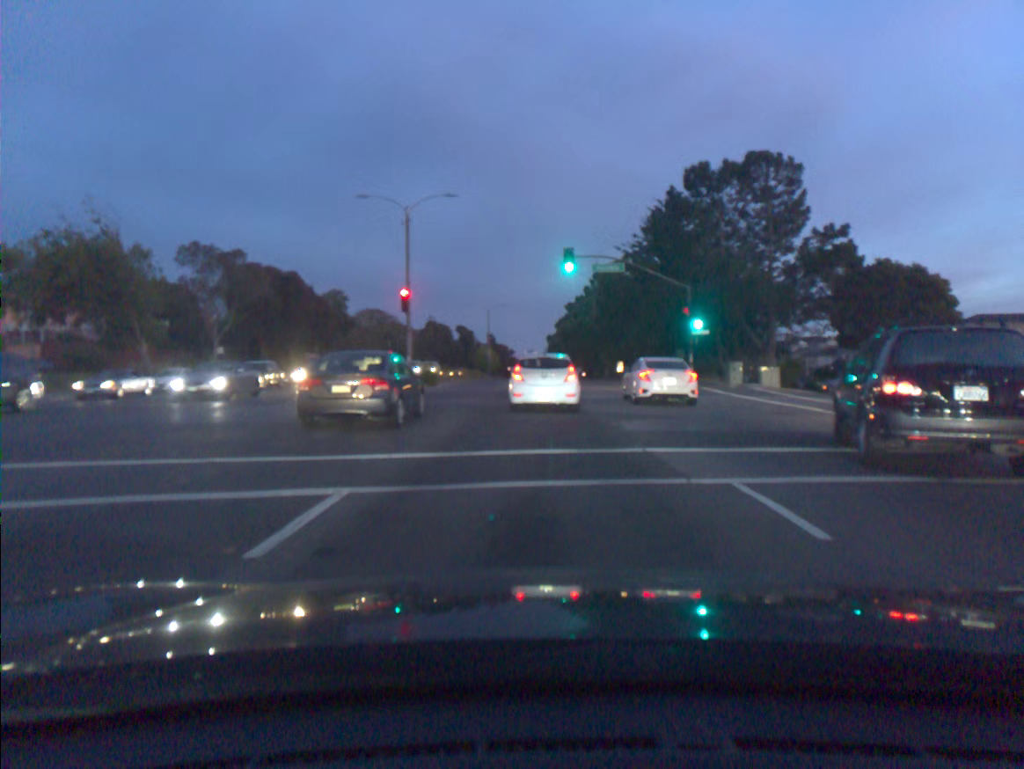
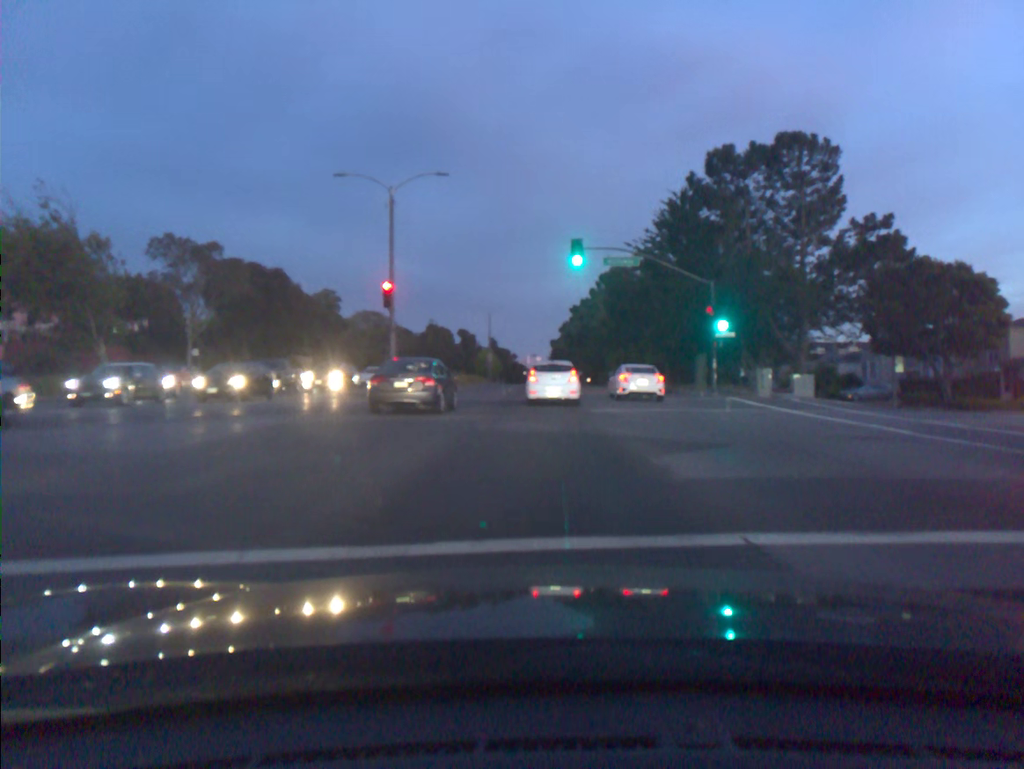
(0.0, +5.0) m; 0°
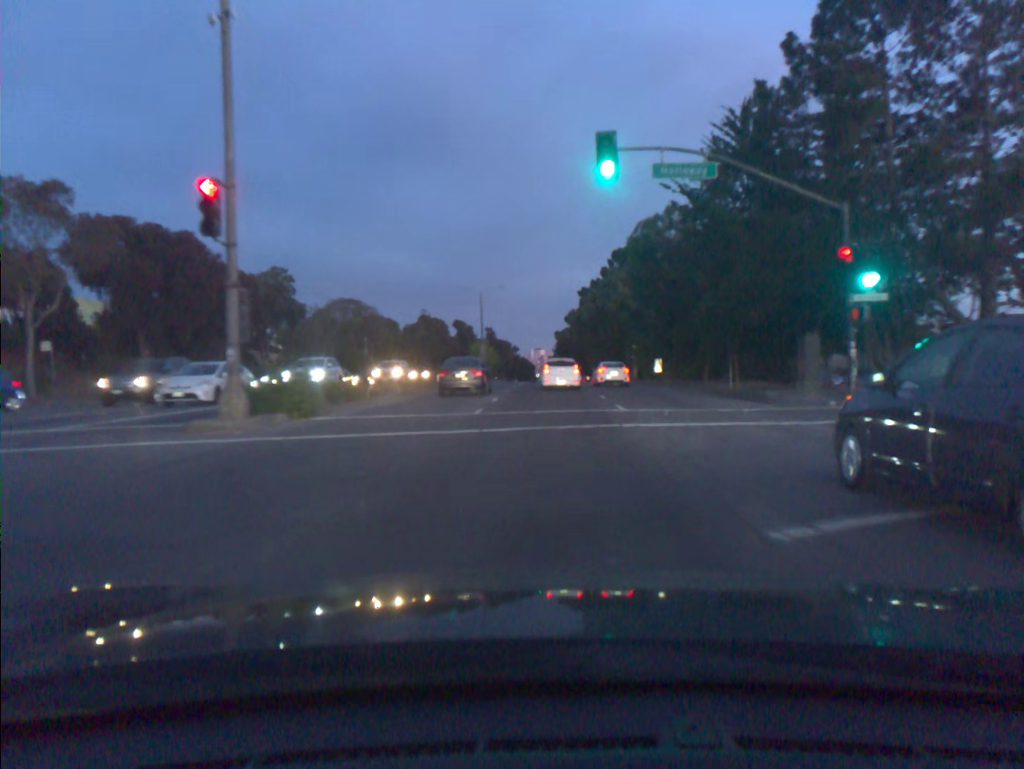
(-0.1, +16.4) m; -1°
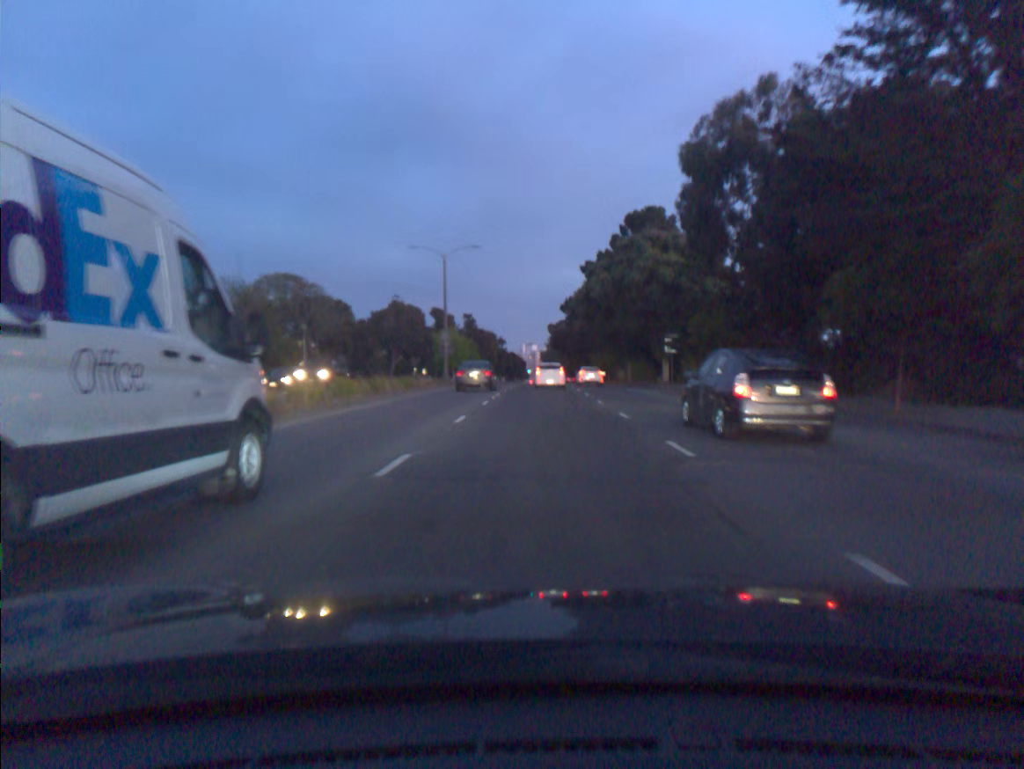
(+0.1, +23.0) m; +1°
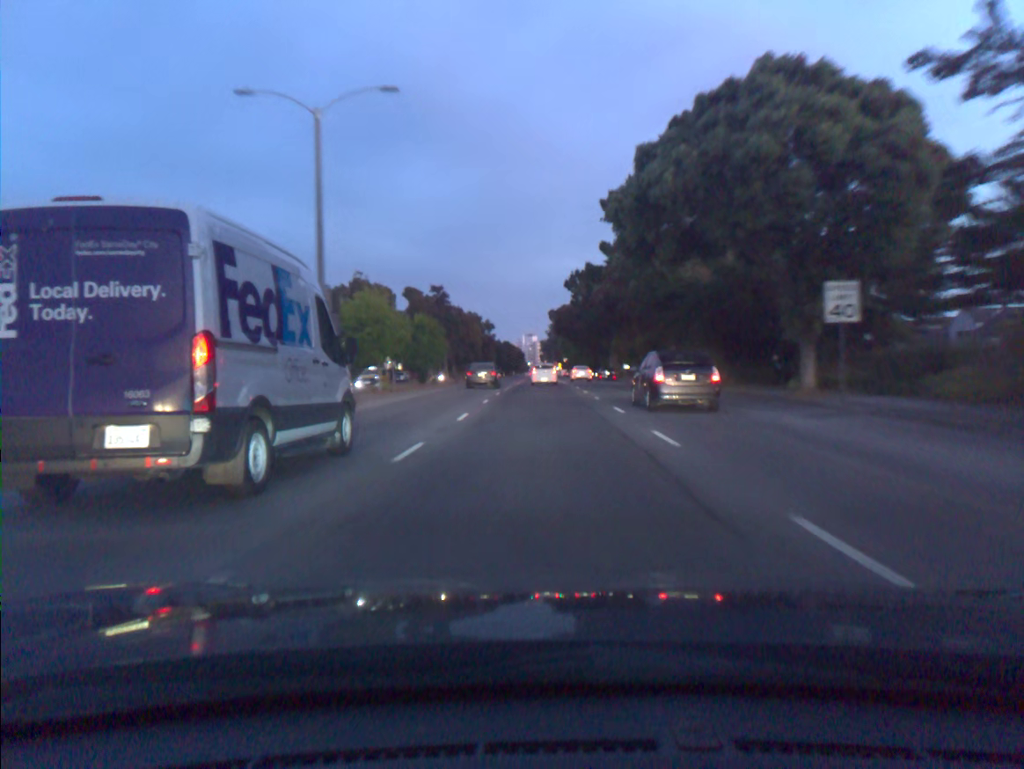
(0.0, +28.1) m; 0°
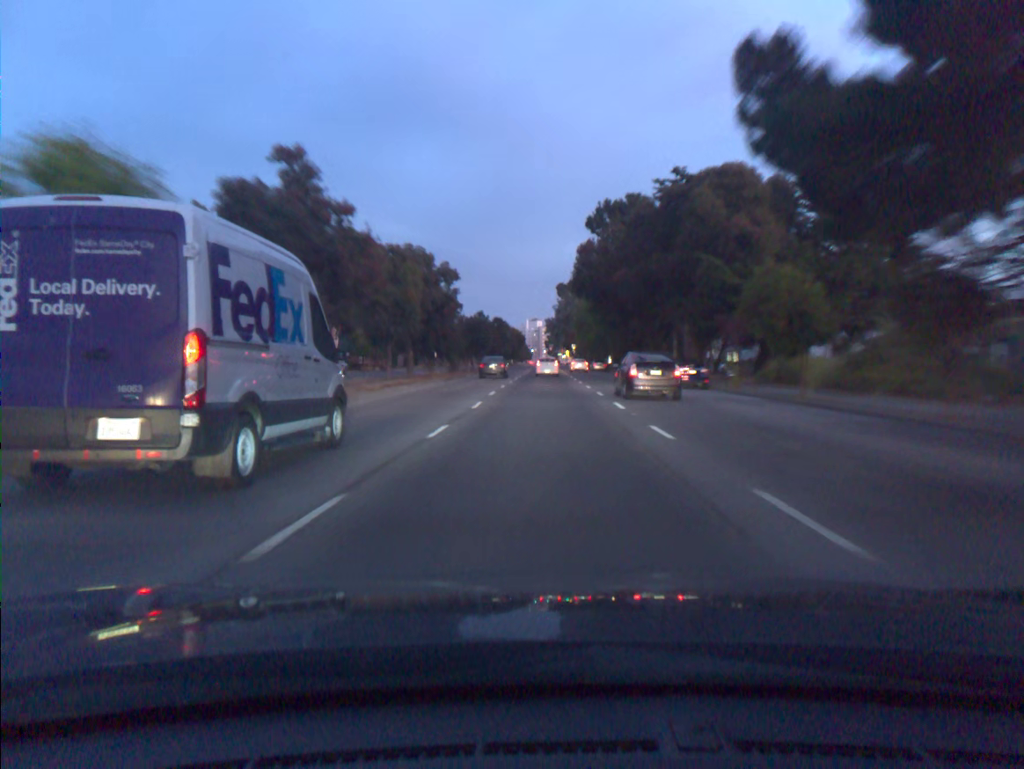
(-0.1, +41.7) m; 0°
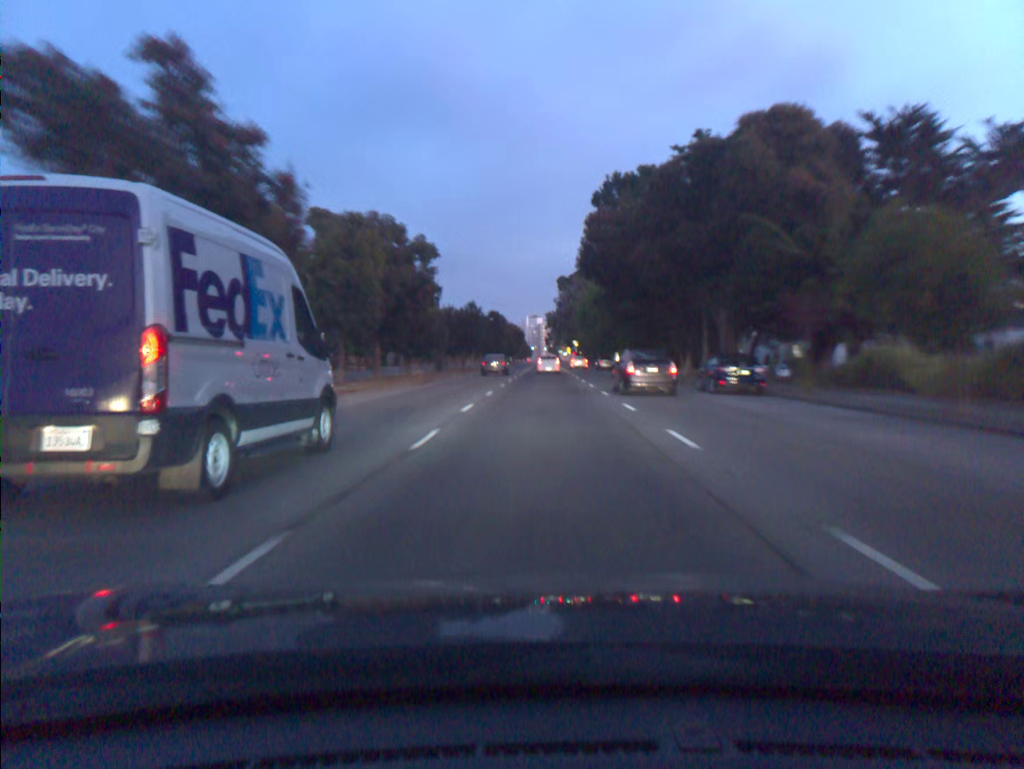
(0.0, +9.1) m; 0°
